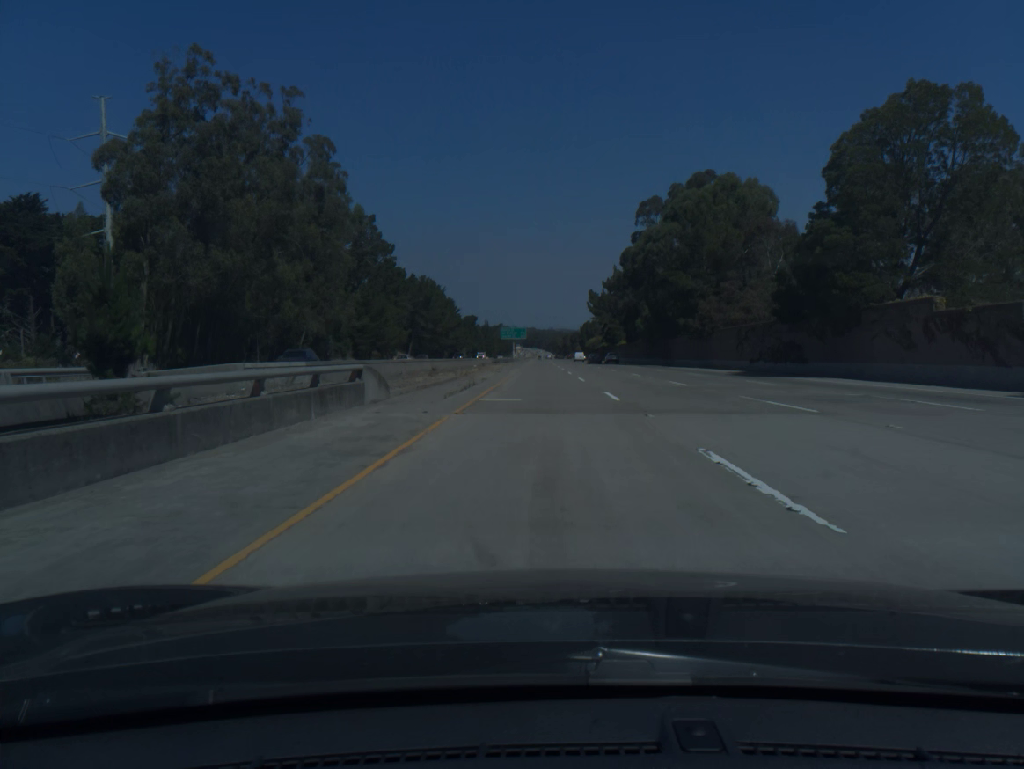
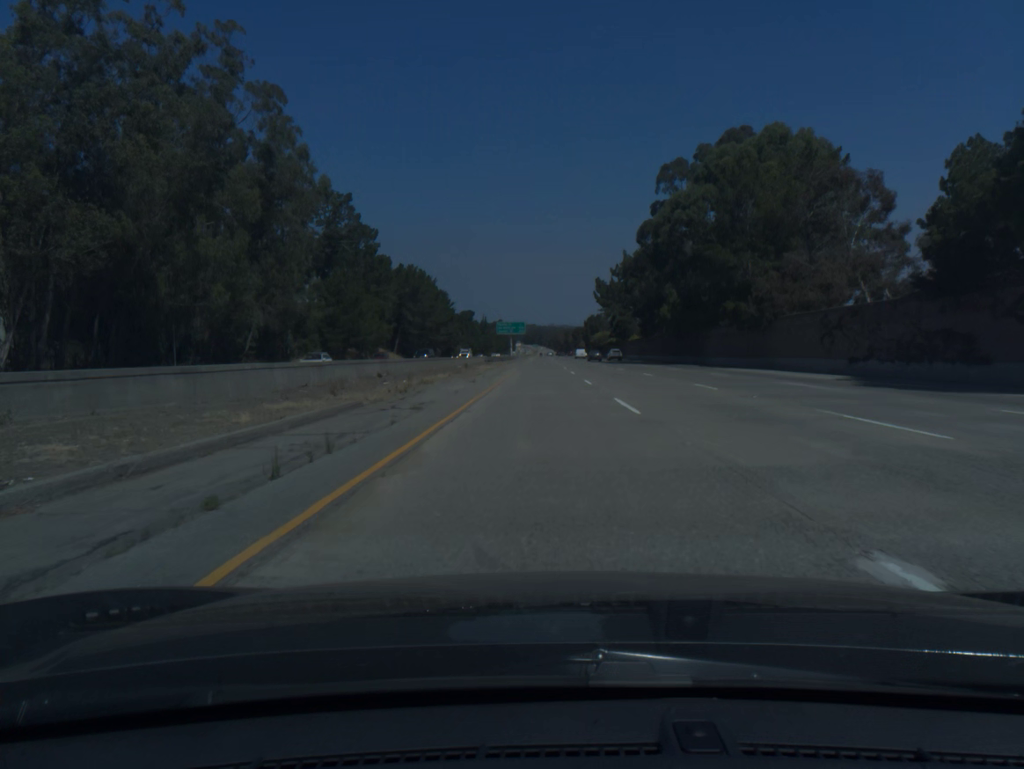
(0.0, +19.8) m; 0°
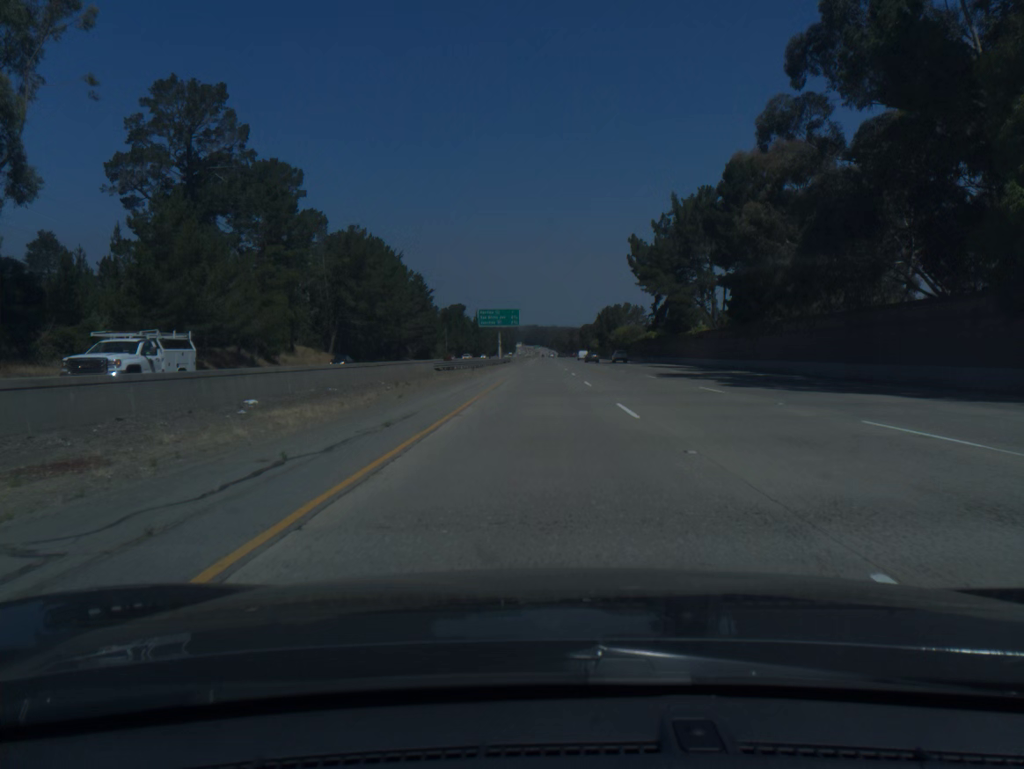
(-0.2, +59.3) m; 0°
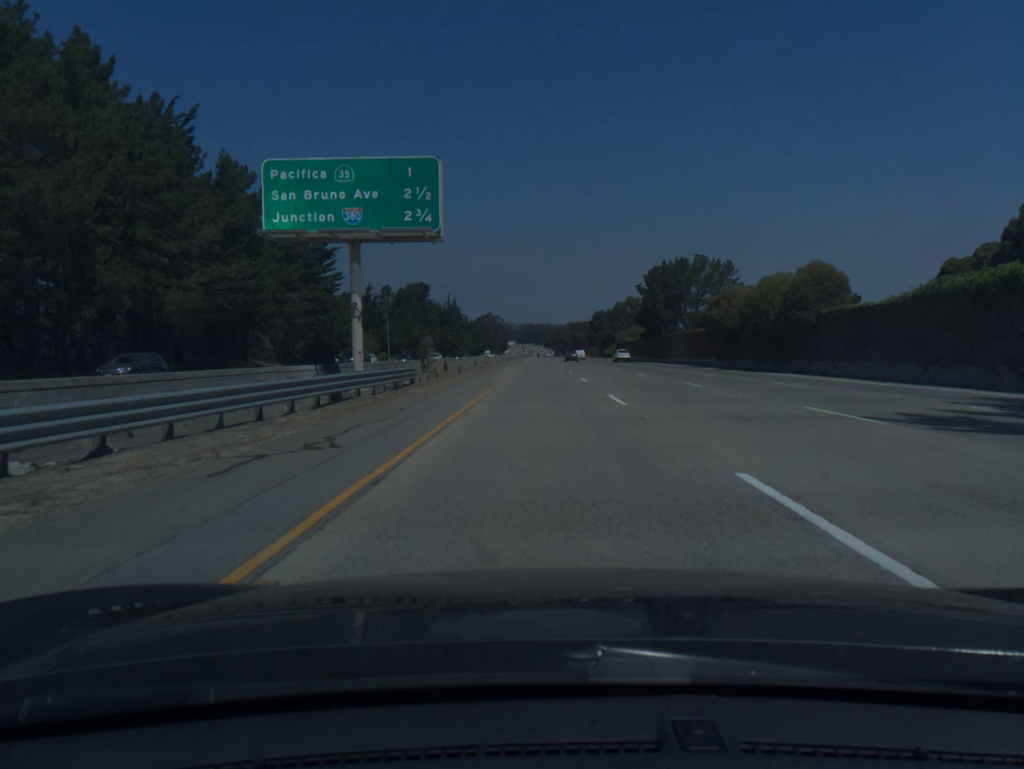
(-0.2, +98.8) m; 0°
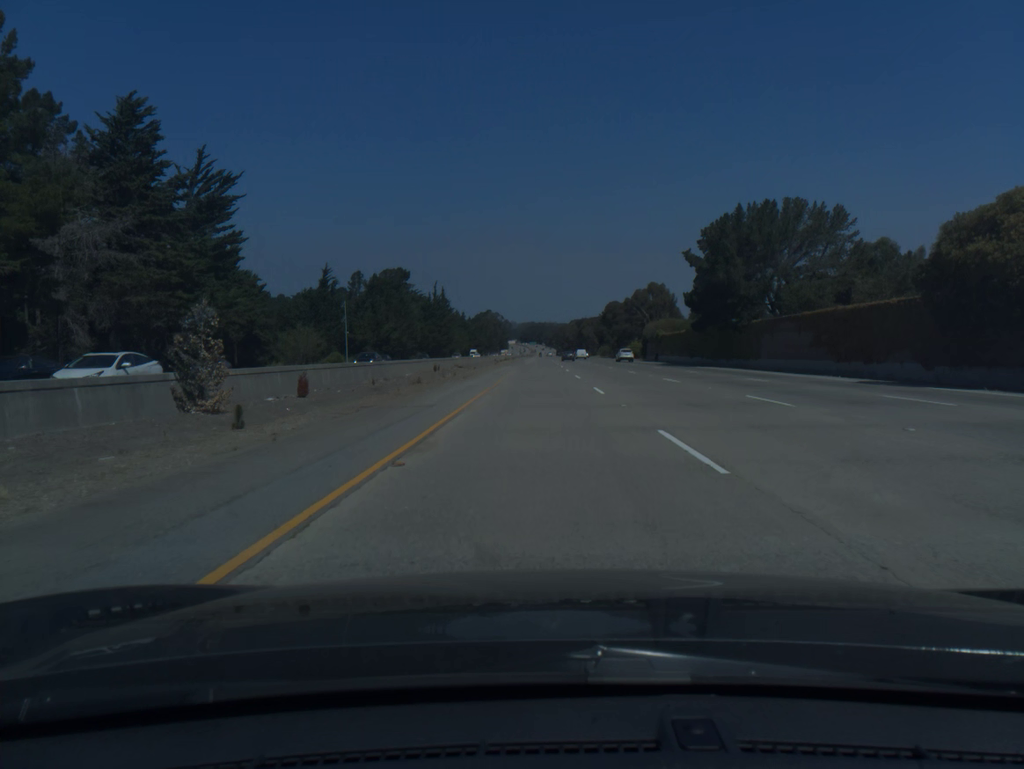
(0.0, +39.5) m; 0°
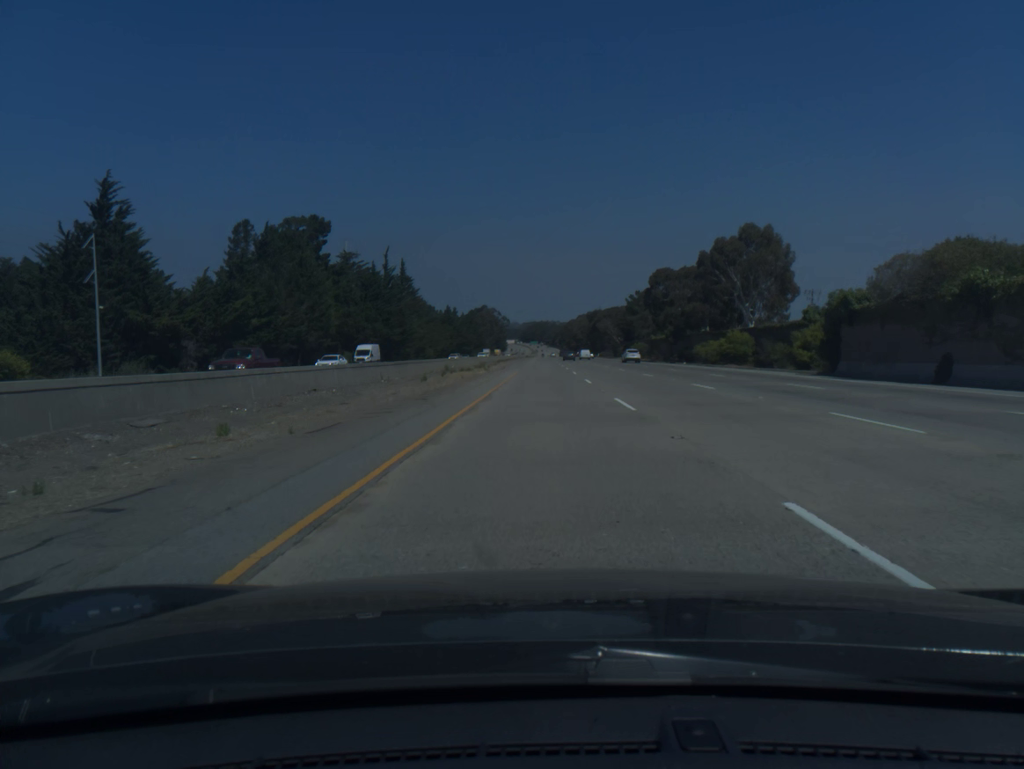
(-0.3, +78.9) m; 0°
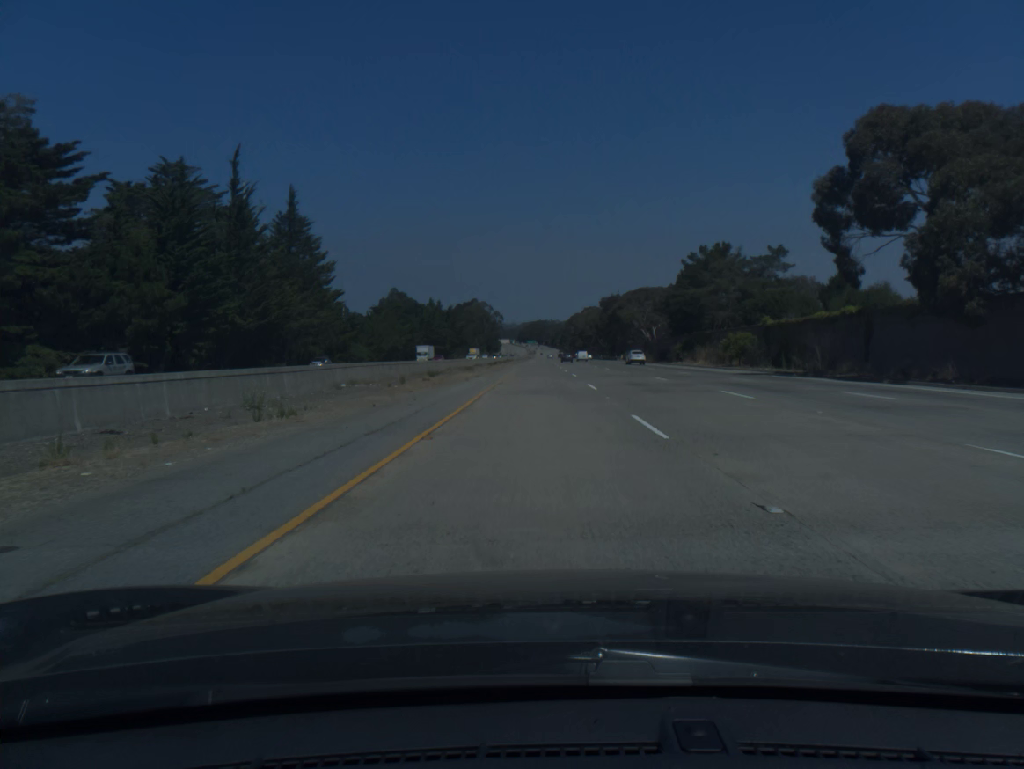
(+0.1, +78.8) m; 0°
